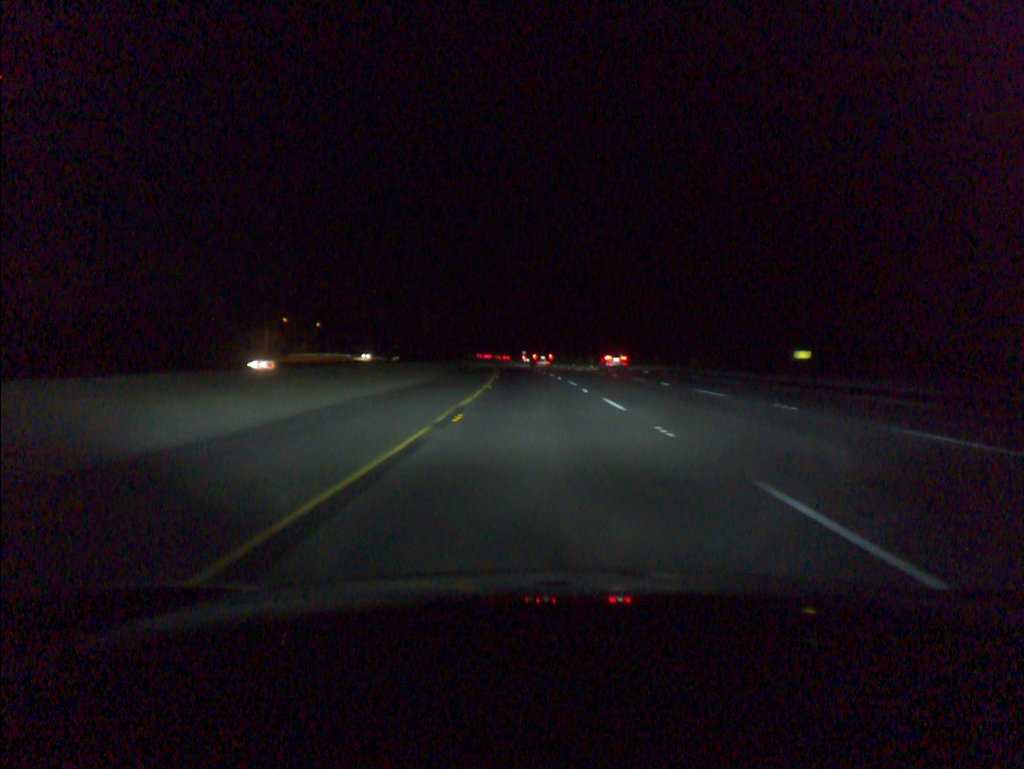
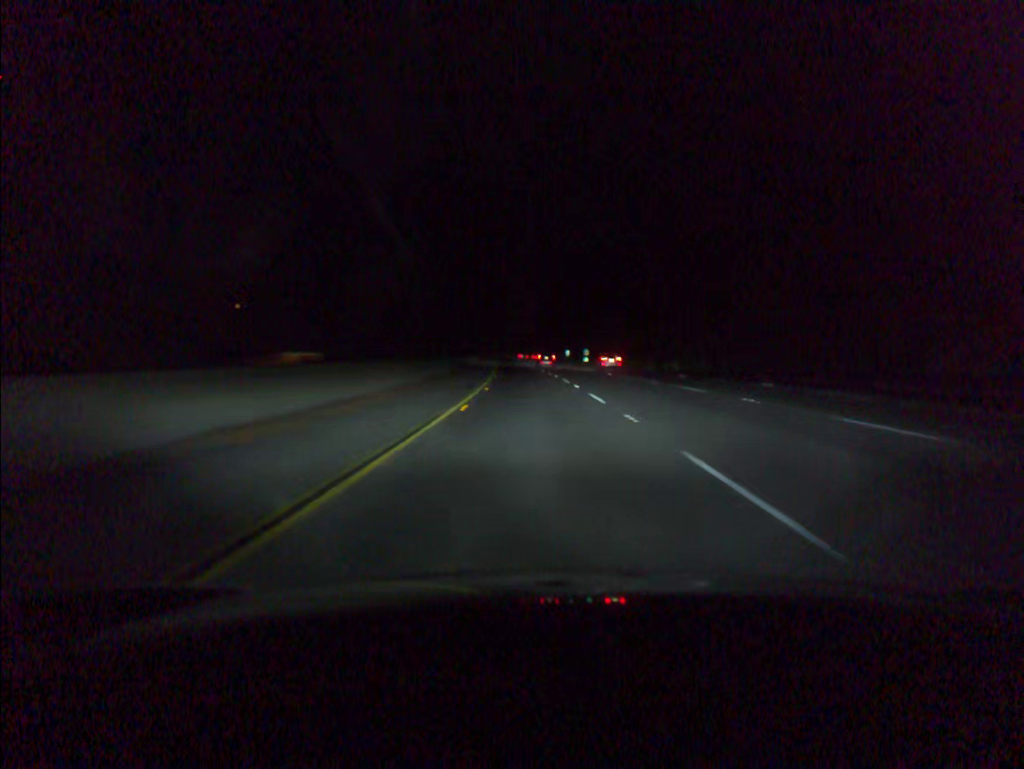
(-1.2, +56.0) m; -3°
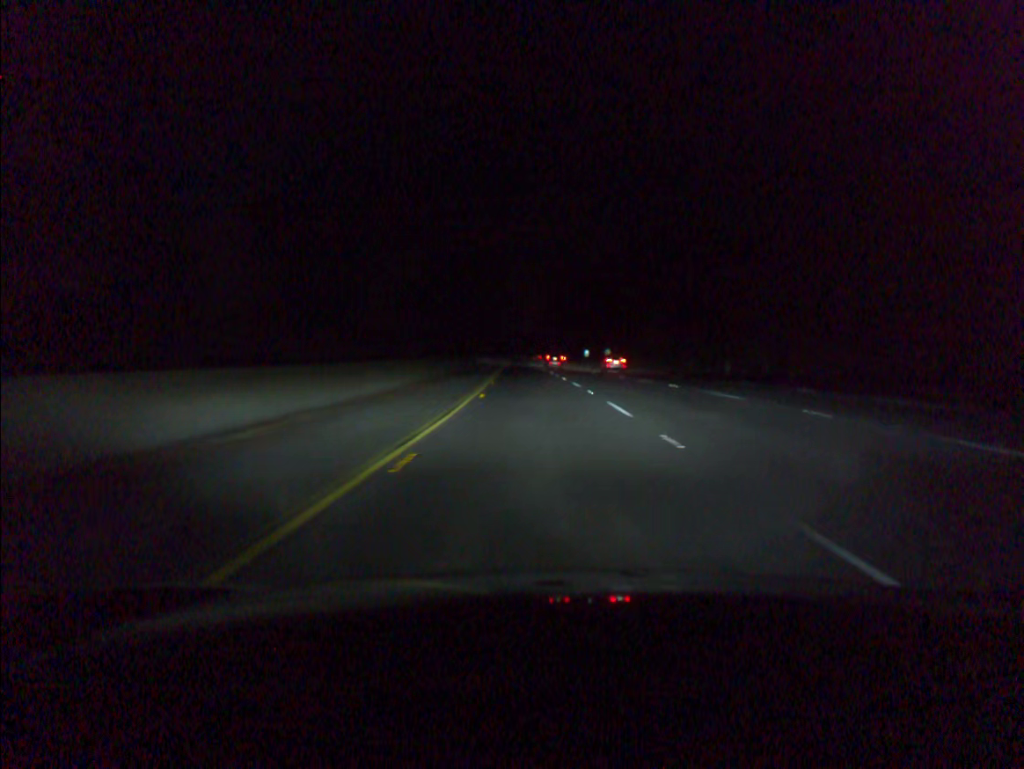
(-0.2, +18.6) m; -1°
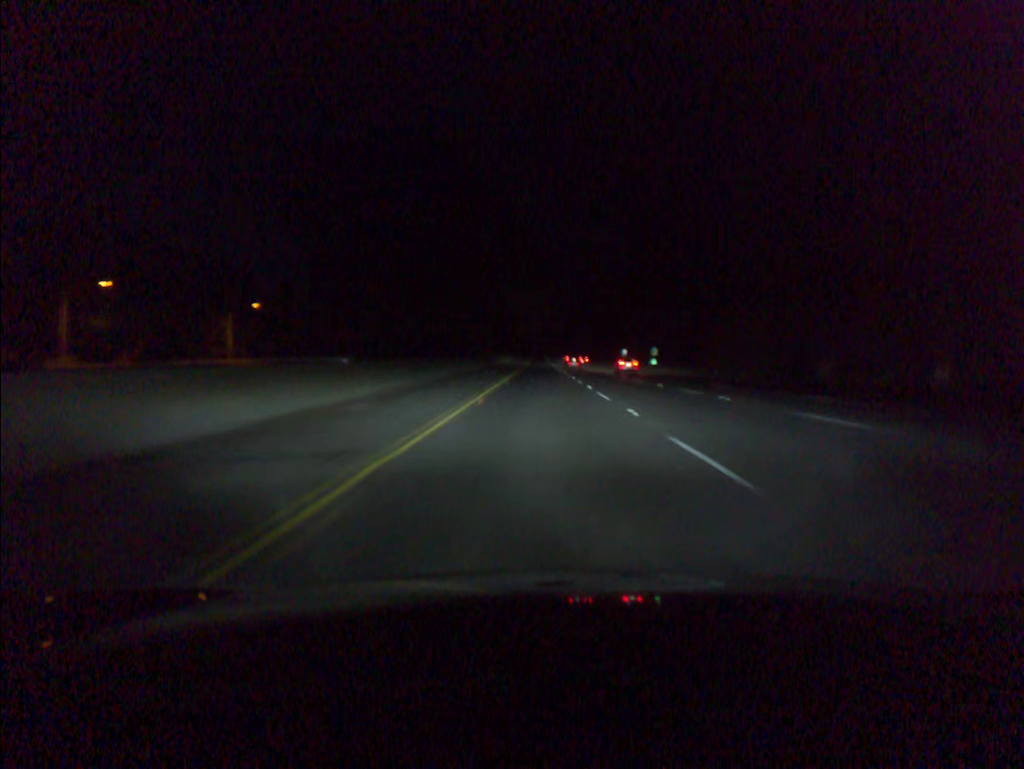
(-0.6, +37.2) m; -2°
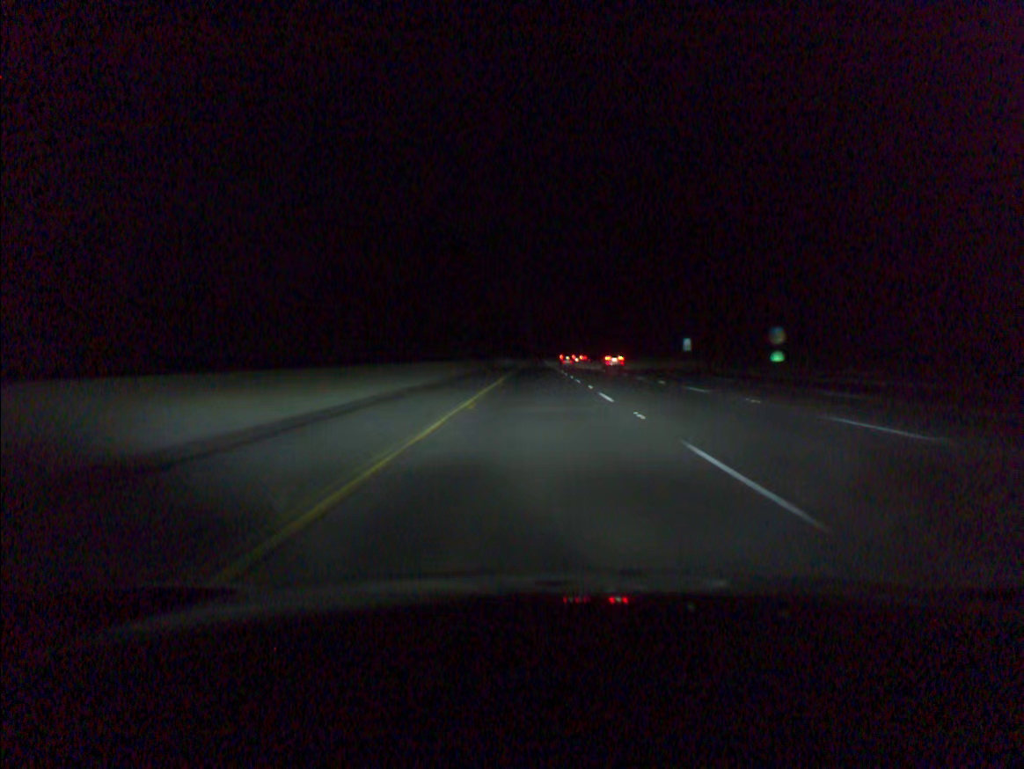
(-0.2, +74.5) m; 0°
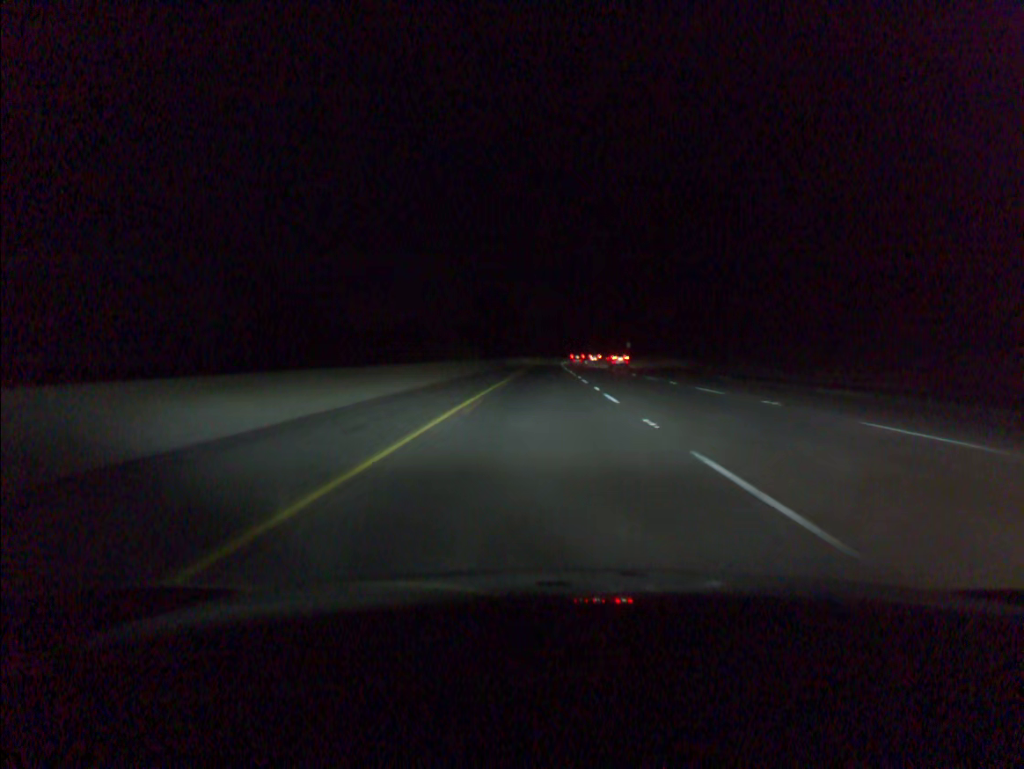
(-0.5, +74.3) m; -1°
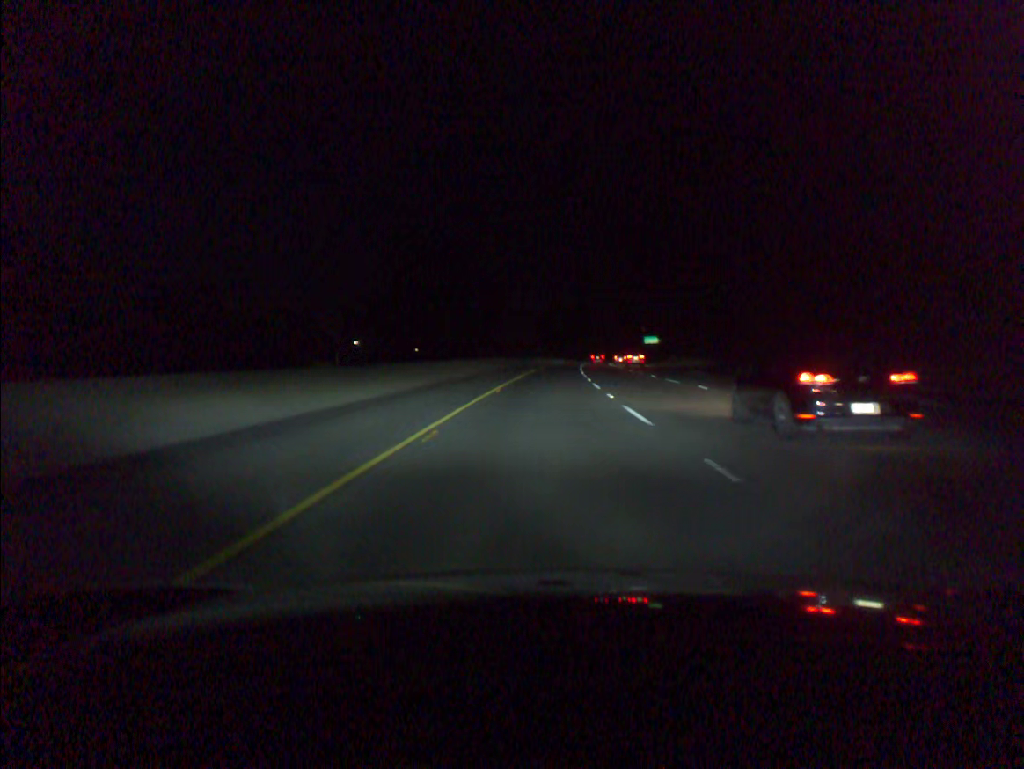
(+0.7, +93.0) m; +1°
